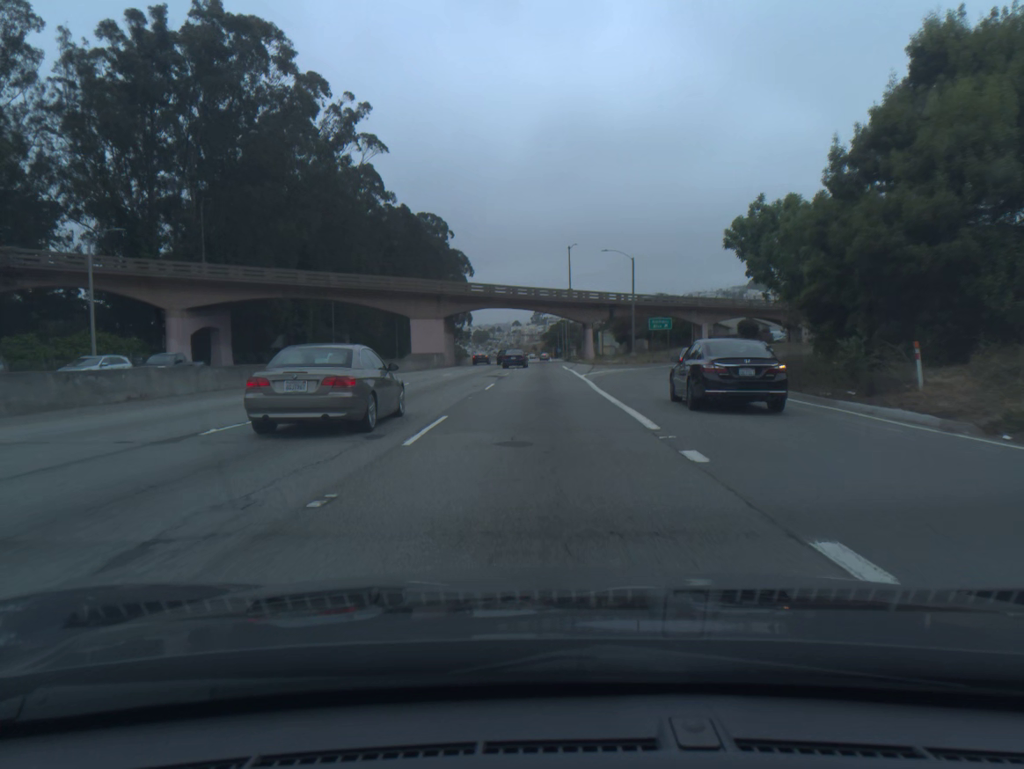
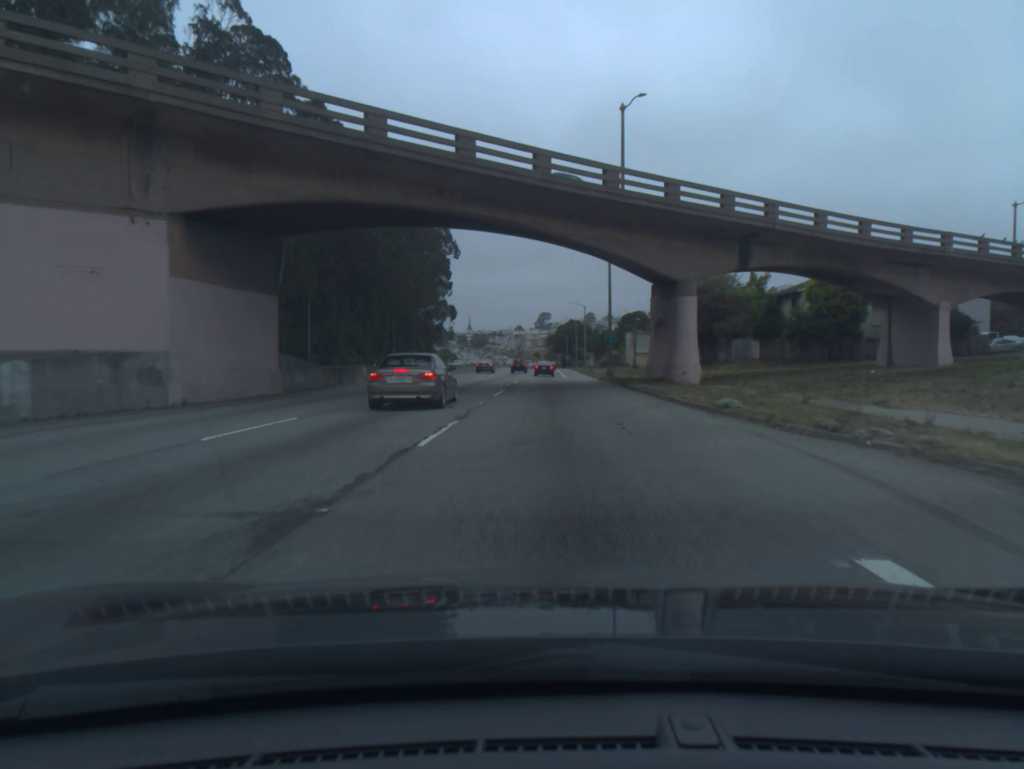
(-0.2, +59.3) m; 0°
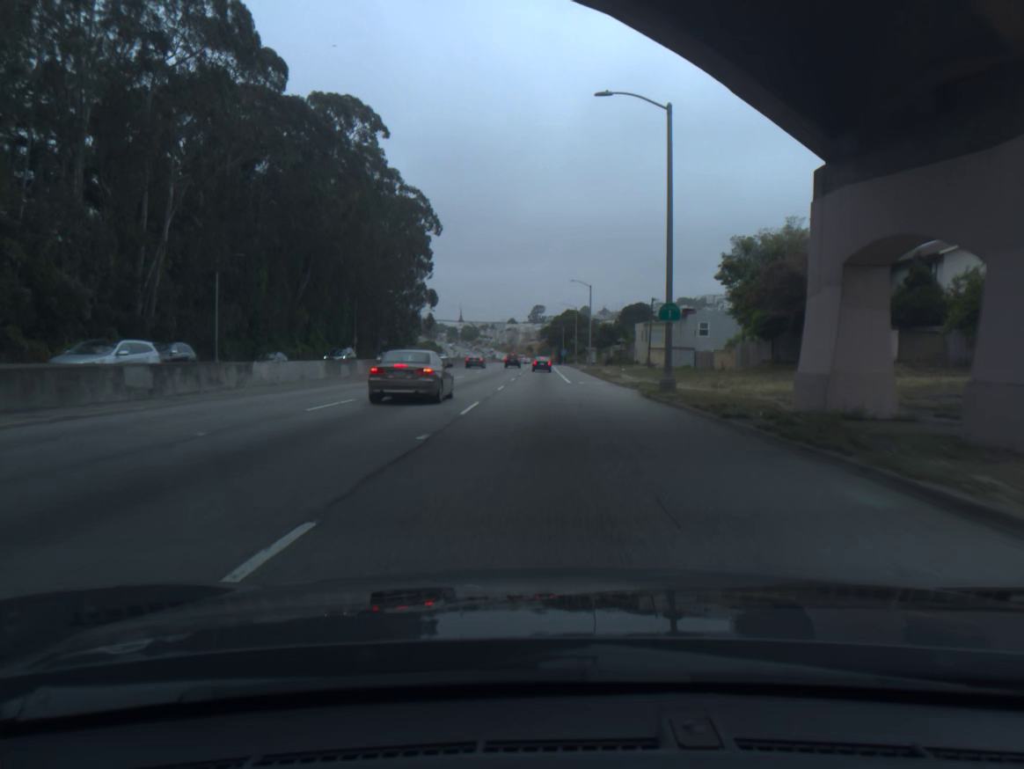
(+0.1, +24.3) m; 0°
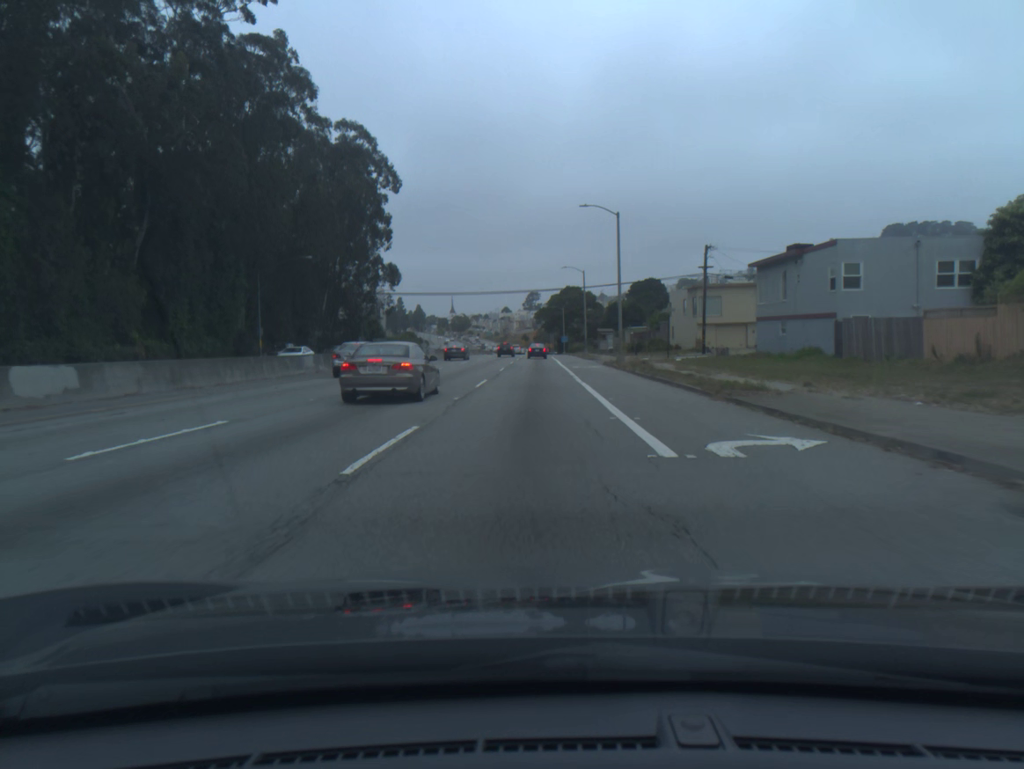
(+0.3, +37.4) m; 0°
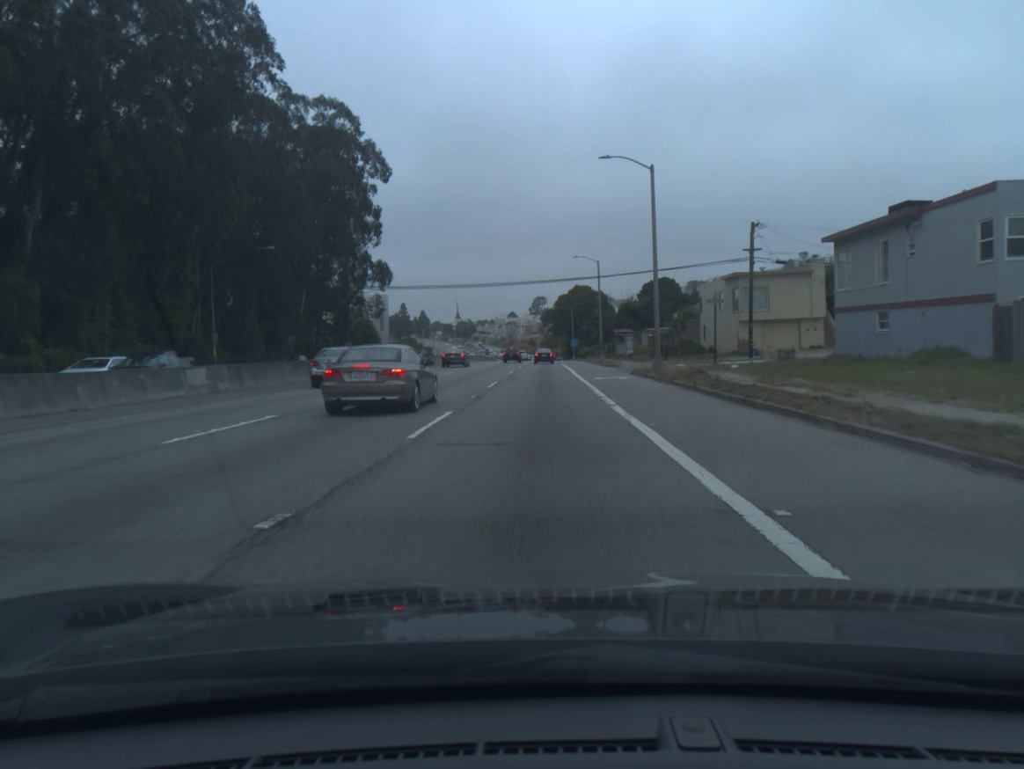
(-0.1, +12.8) m; -1°
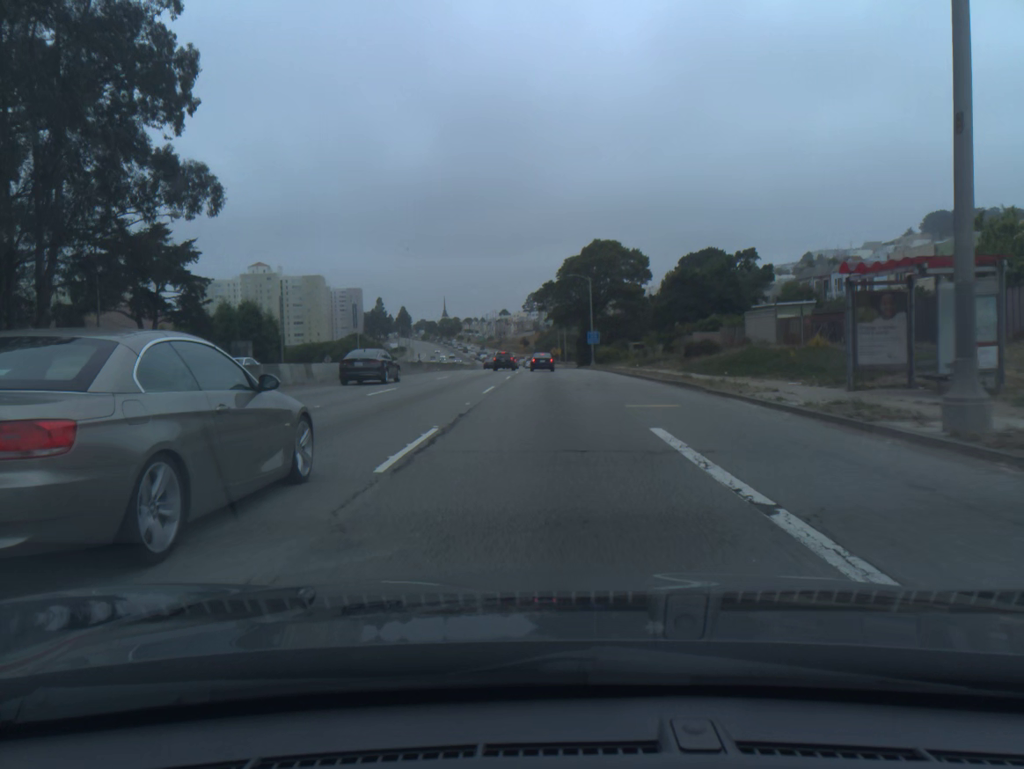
(0.0, +61.9) m; +1°
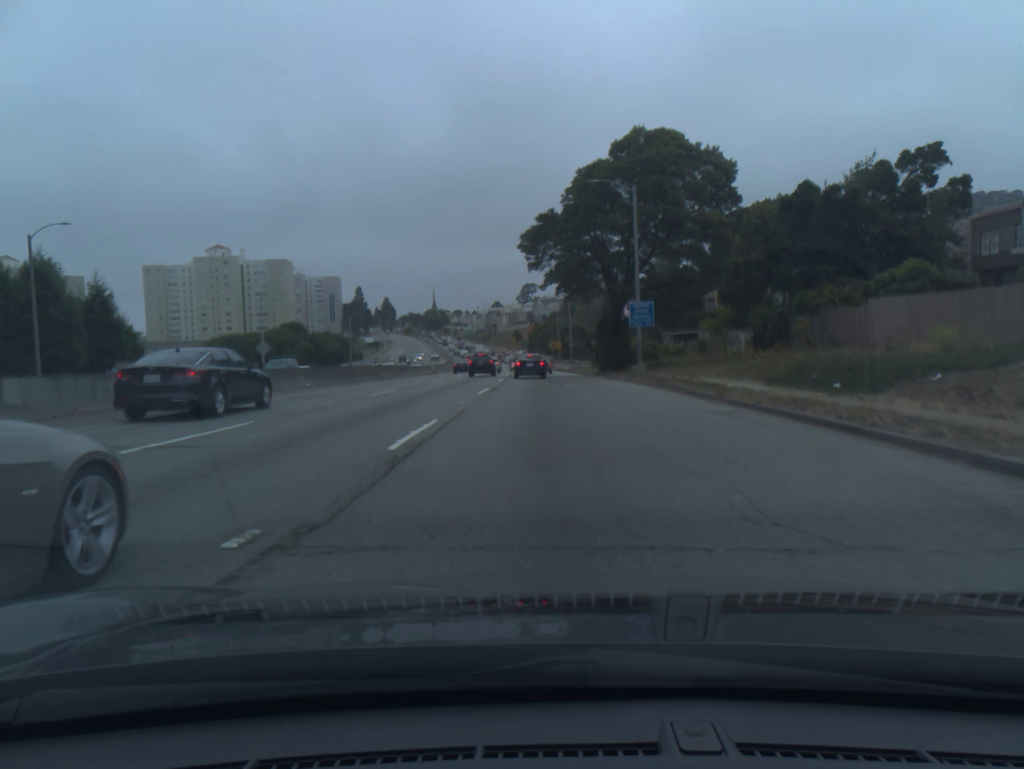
(+0.1, +42.2) m; 0°
